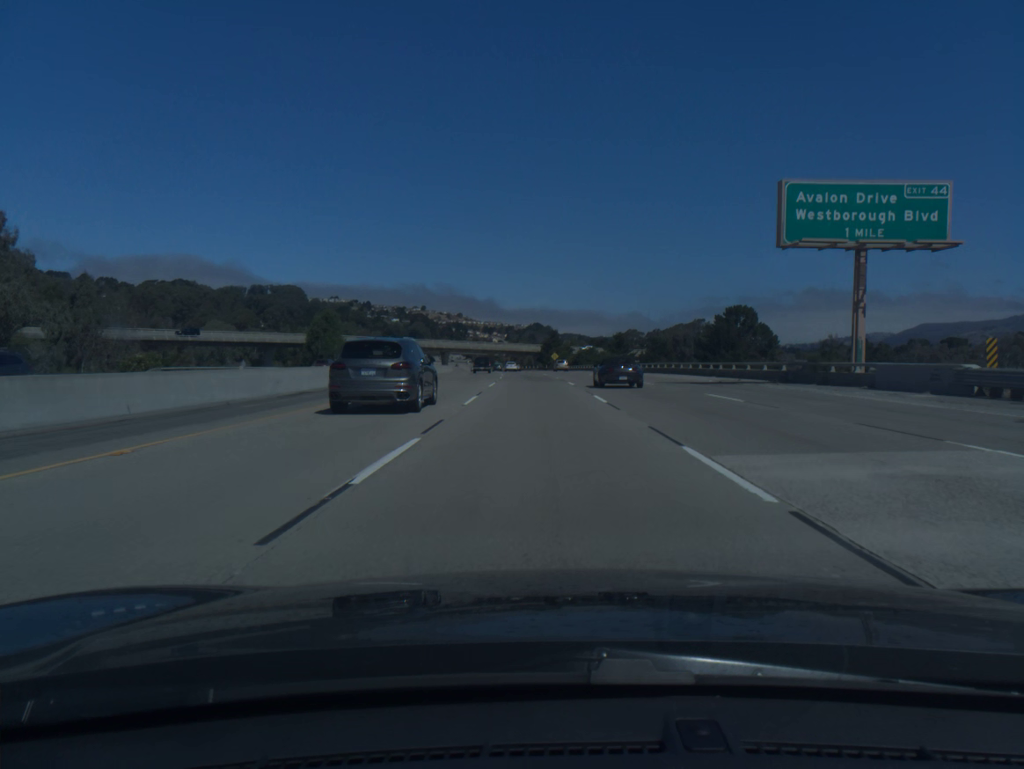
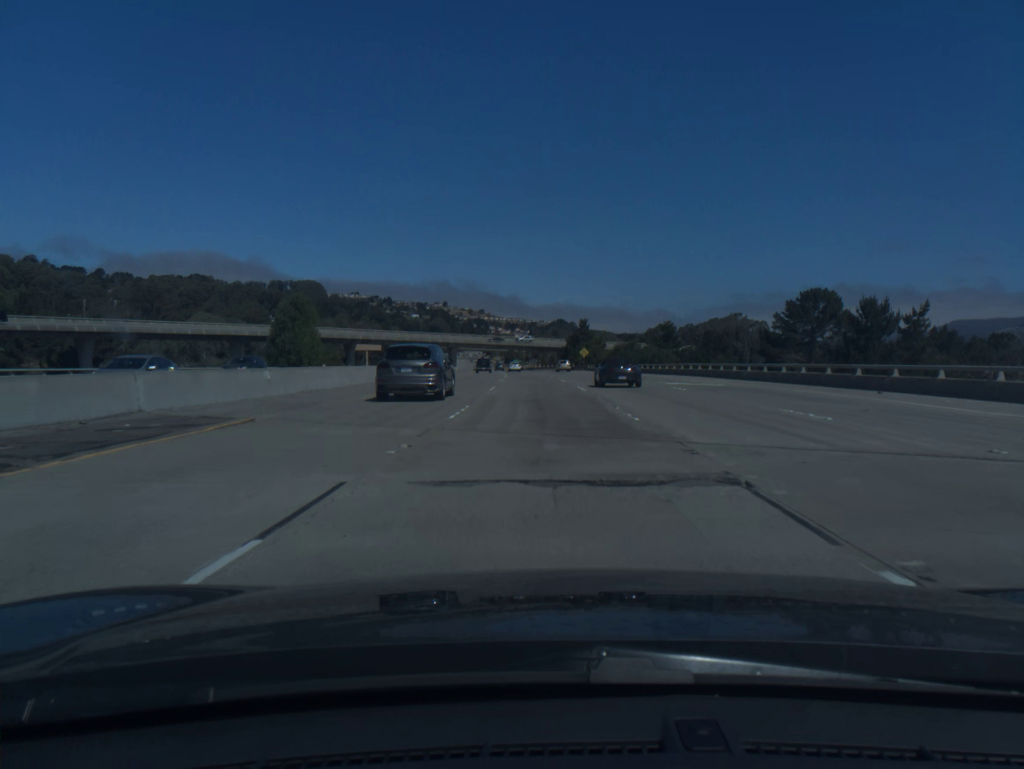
(-0.5, +35.1) m; -2°
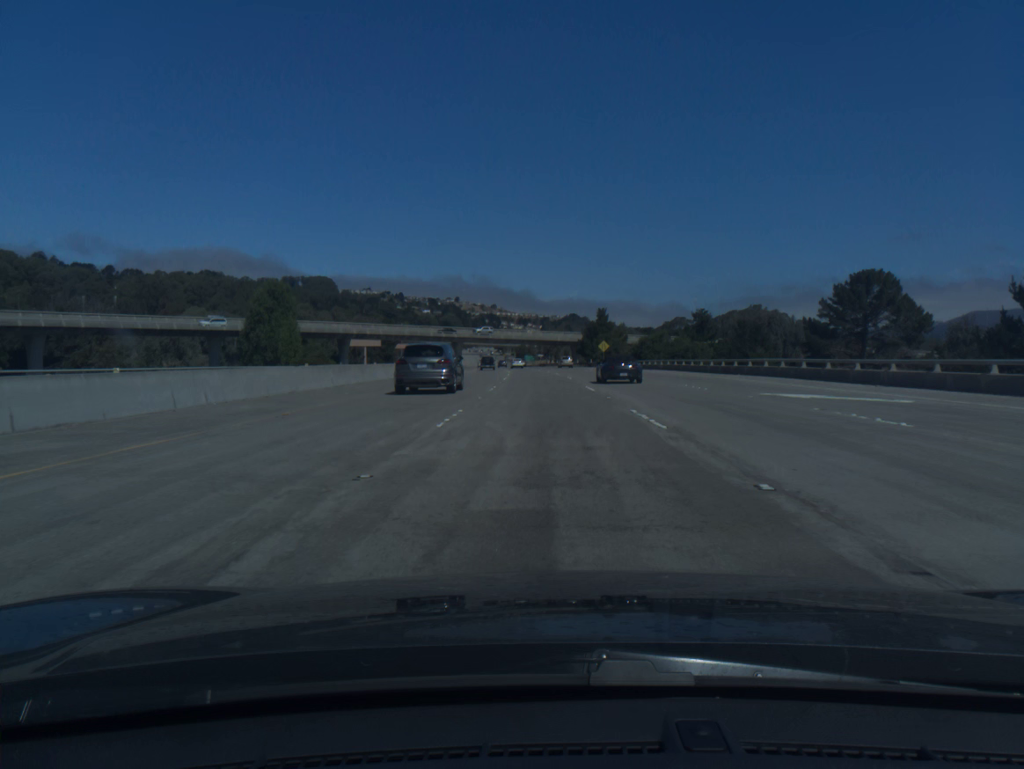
(-0.1, +17.5) m; -1°
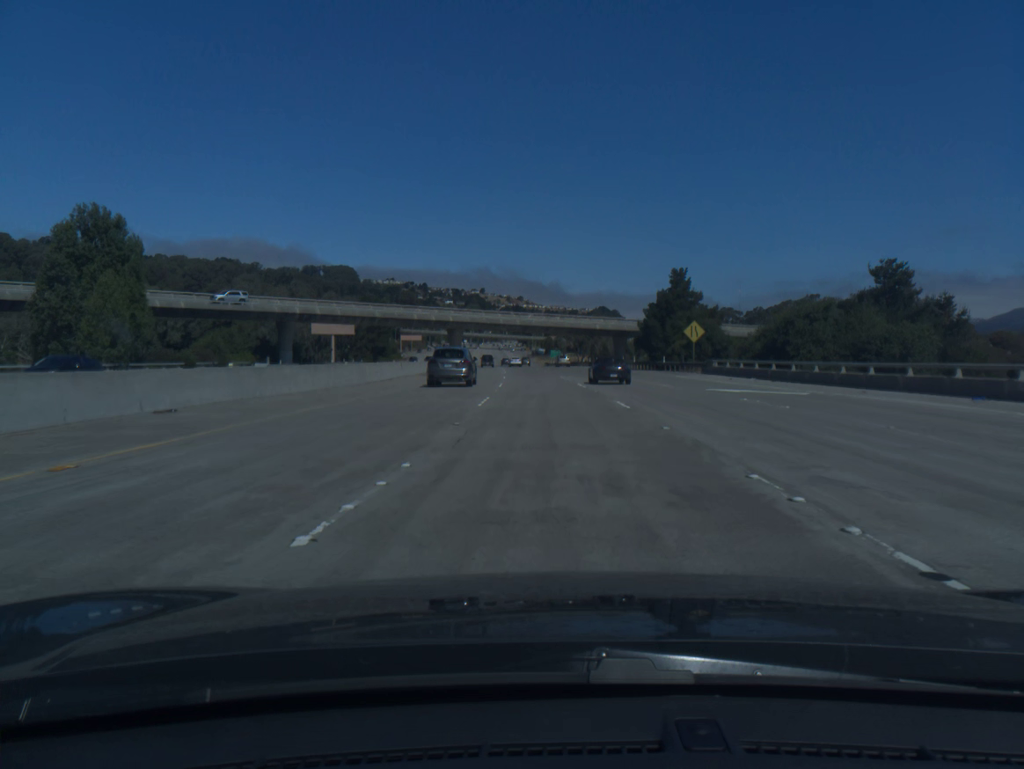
(-1.1, +52.0) m; -2°
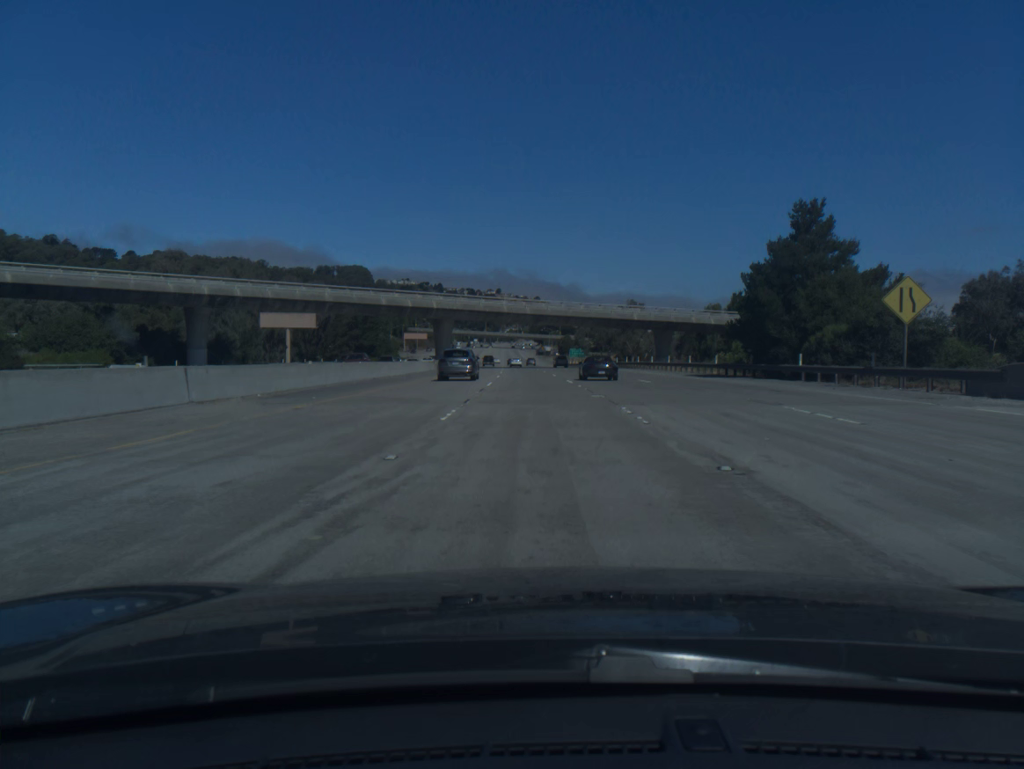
(-0.3, +34.5) m; -1°
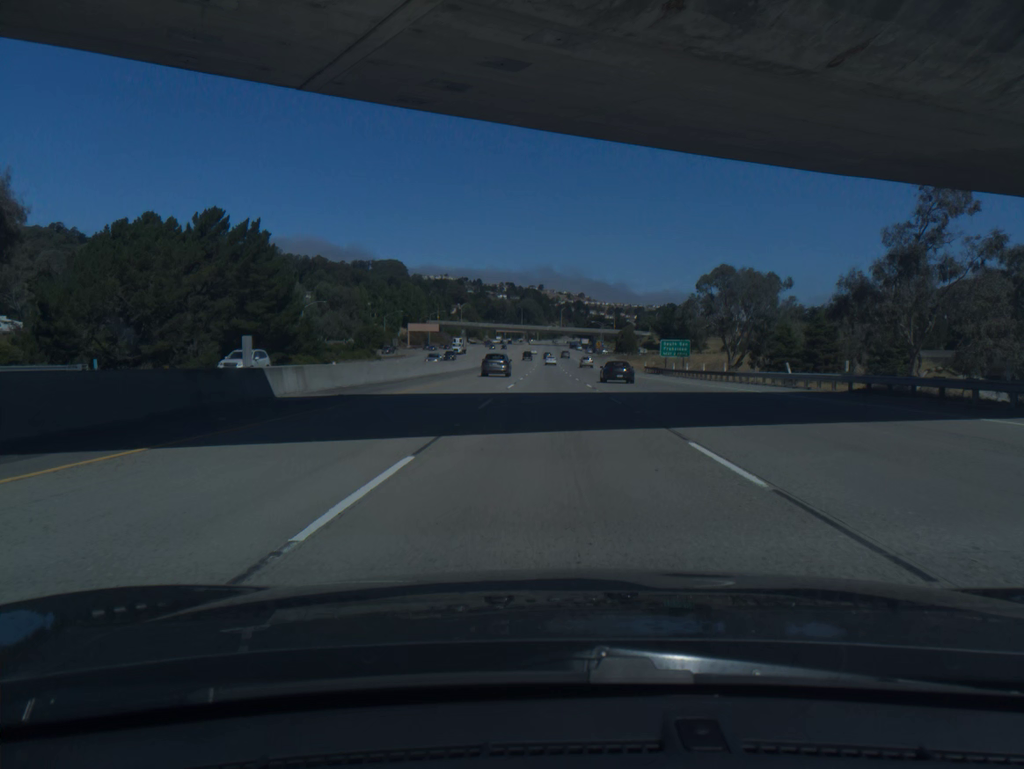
(-3.0, +86.8) m; -3°
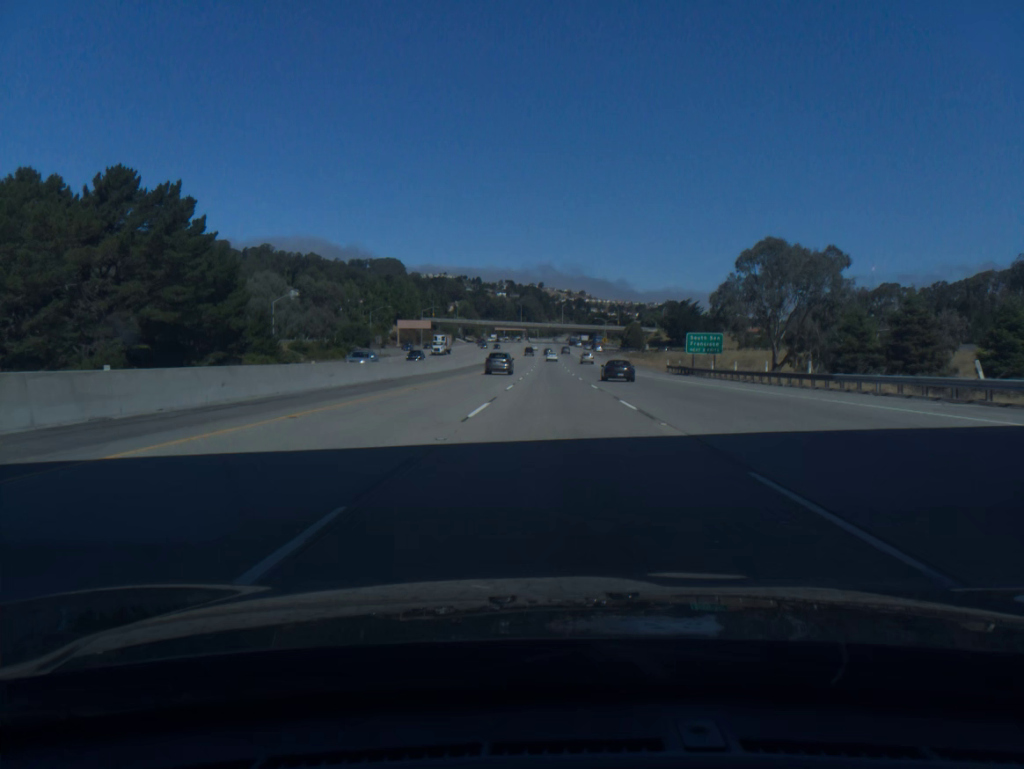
(0.0, +17.7) m; 0°
